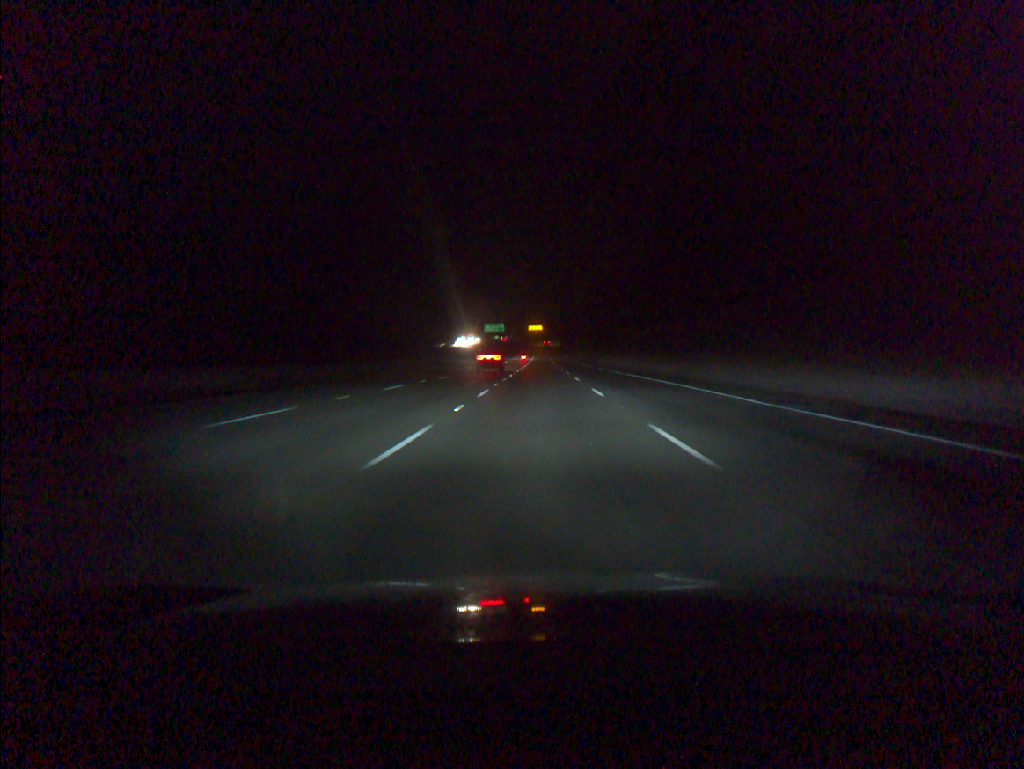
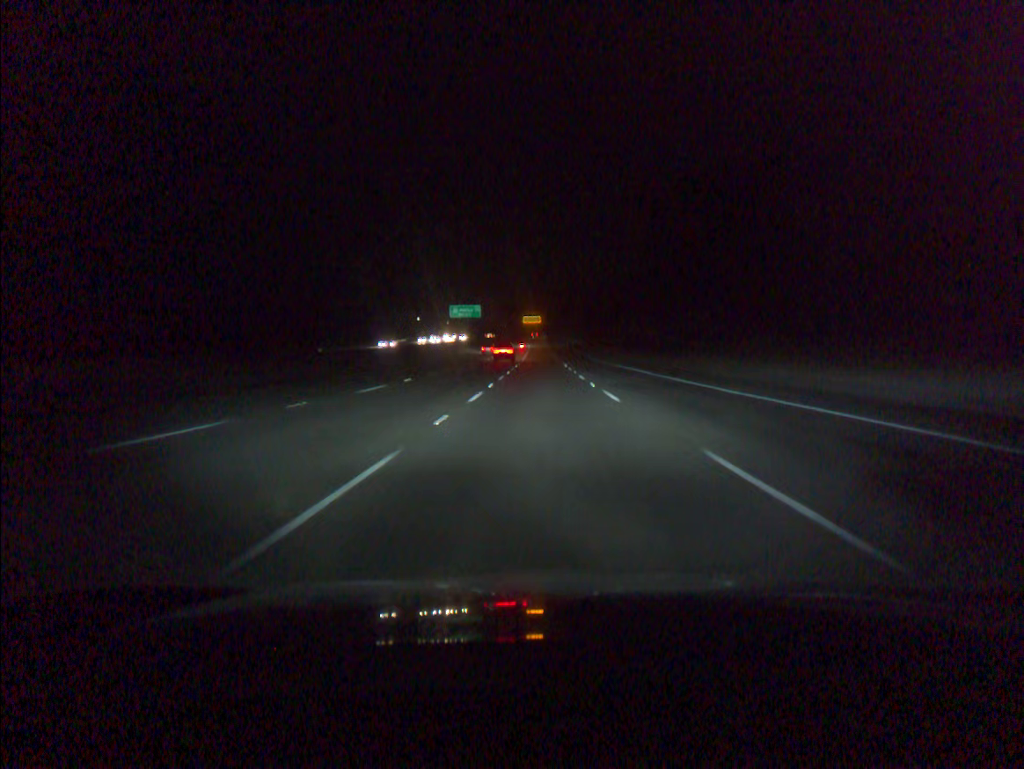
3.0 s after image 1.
(-0.3, +91.7) m; 0°
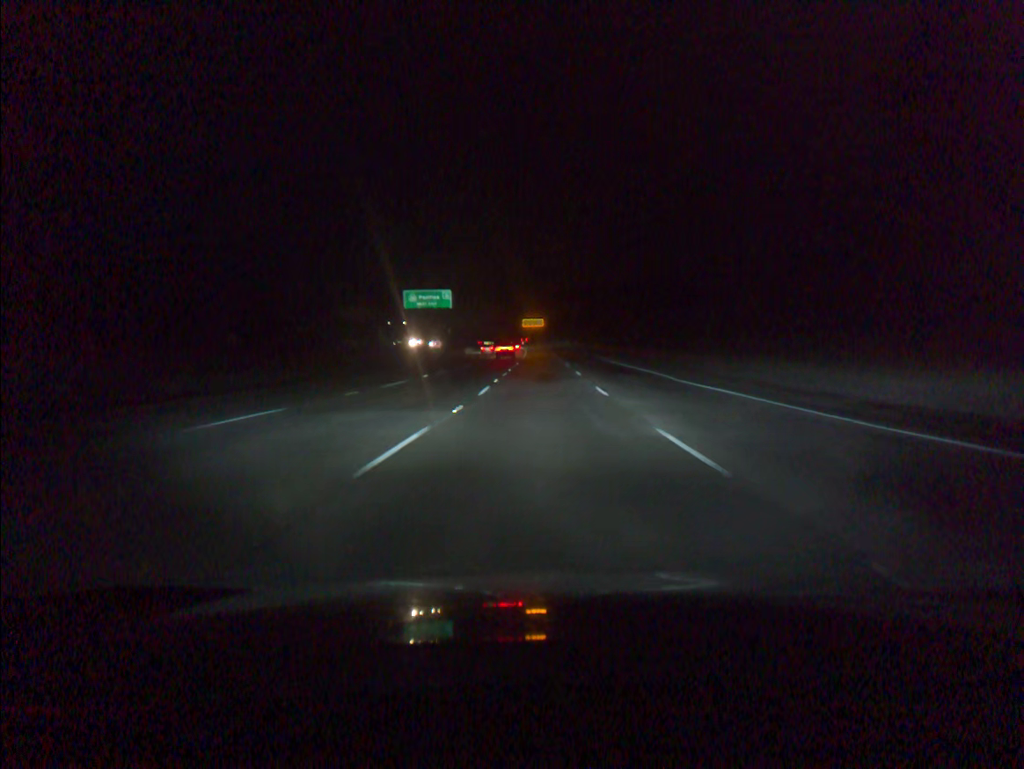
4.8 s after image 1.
(0.0, +55.0) m; 0°
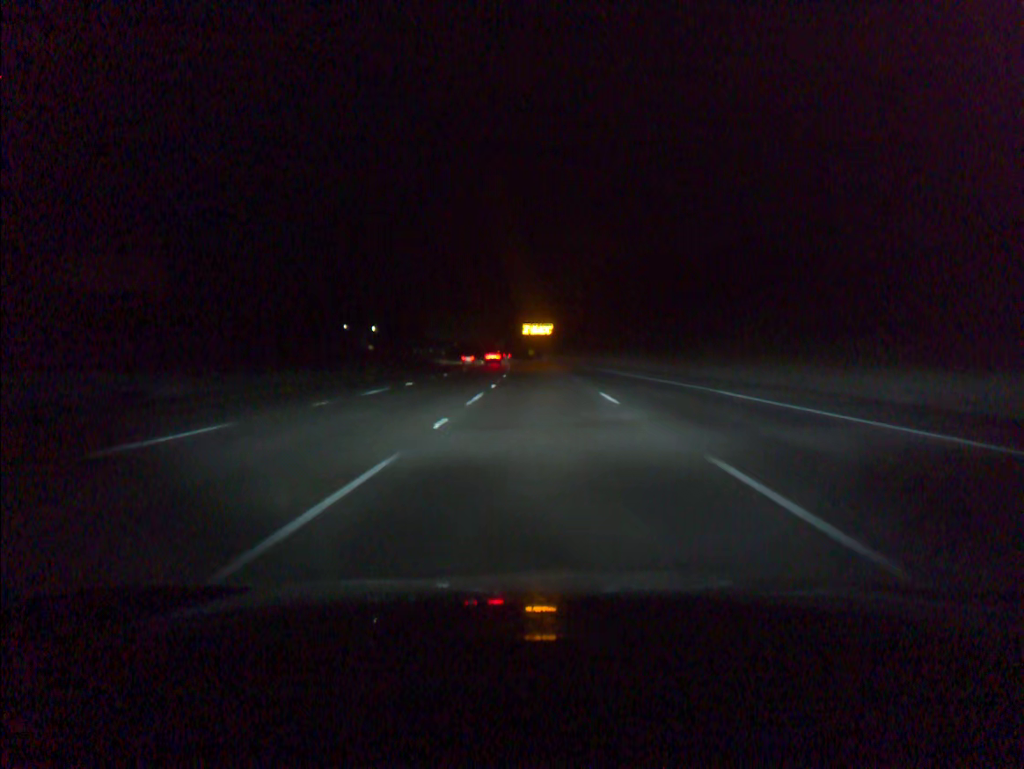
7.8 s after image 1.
(-0.3, +91.1) m; -1°
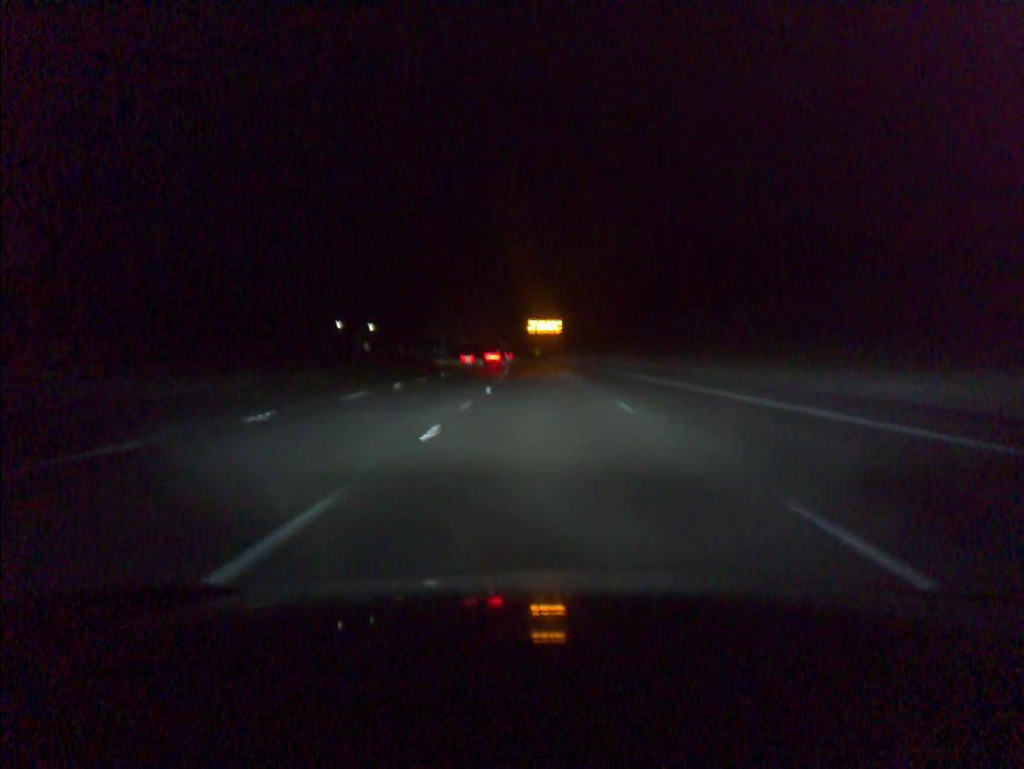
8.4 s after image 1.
(-0.1, +18.2) m; 0°
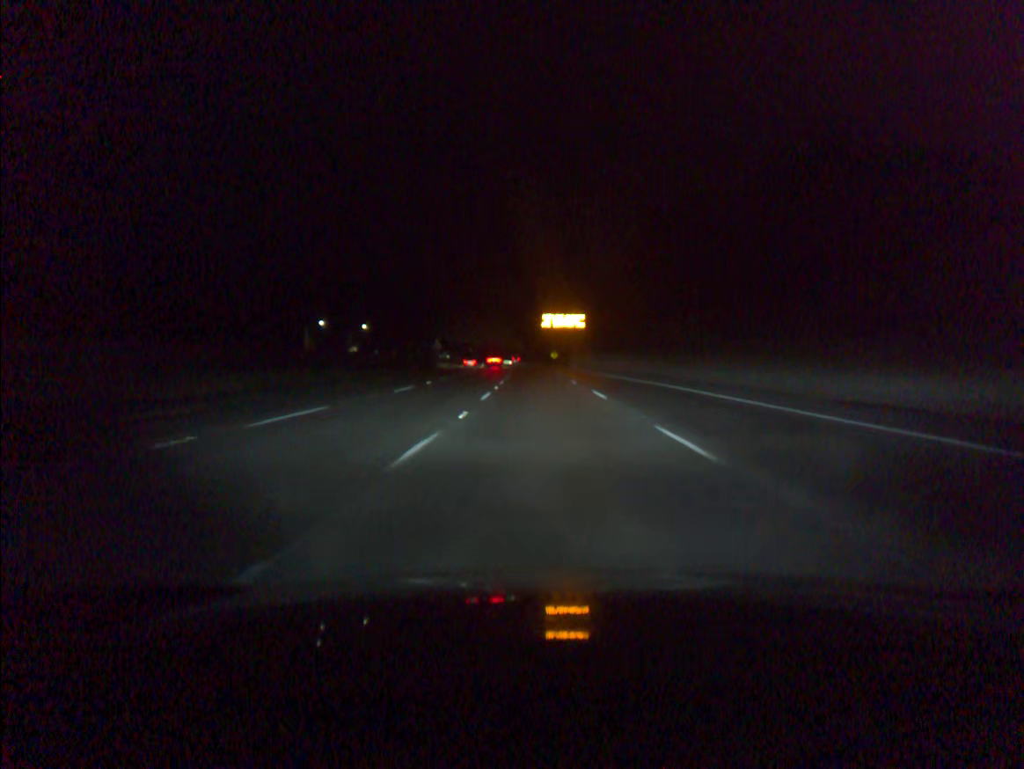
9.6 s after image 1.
(-0.4, +36.3) m; -1°
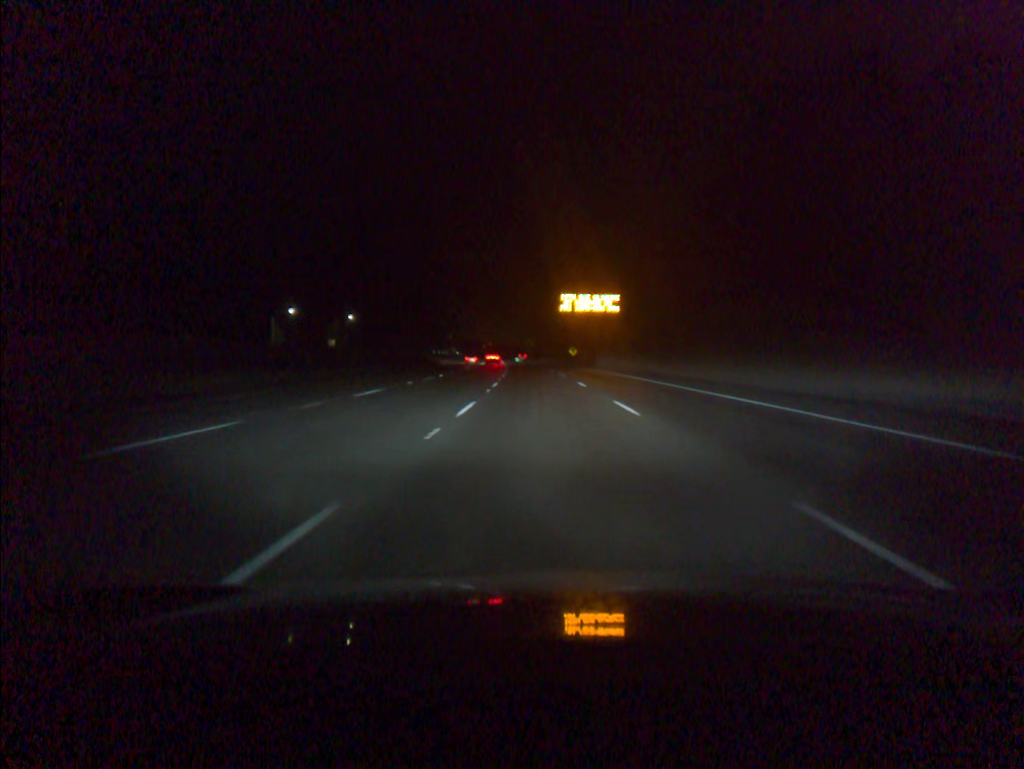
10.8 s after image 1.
(-0.3, +36.4) m; -1°
